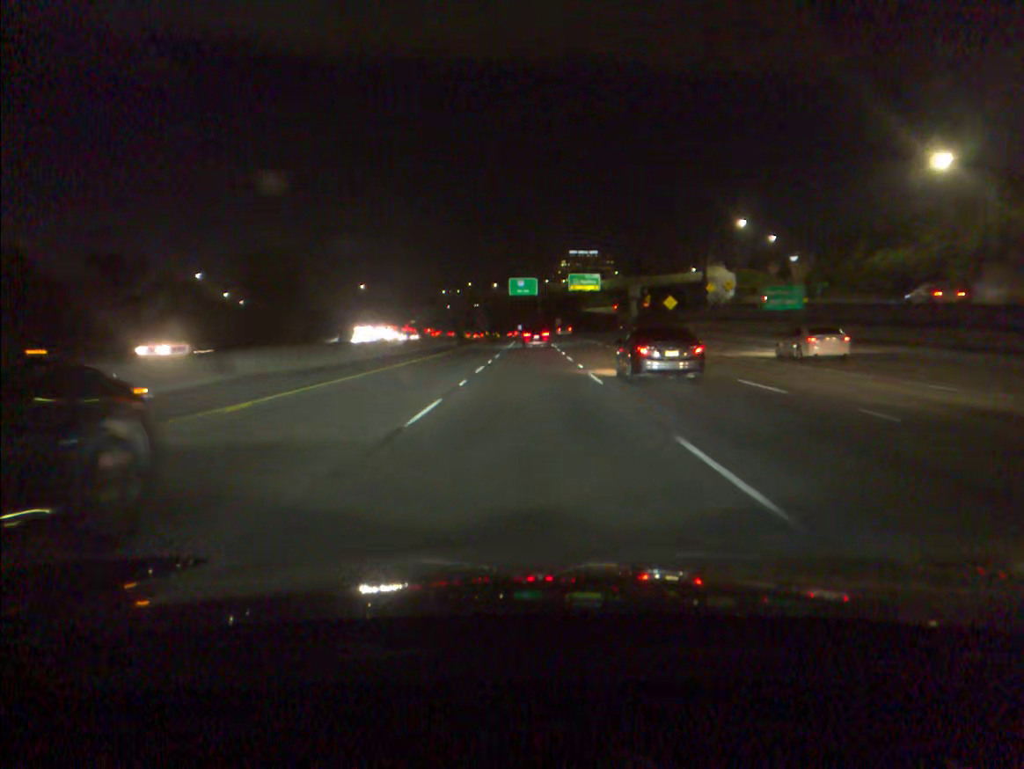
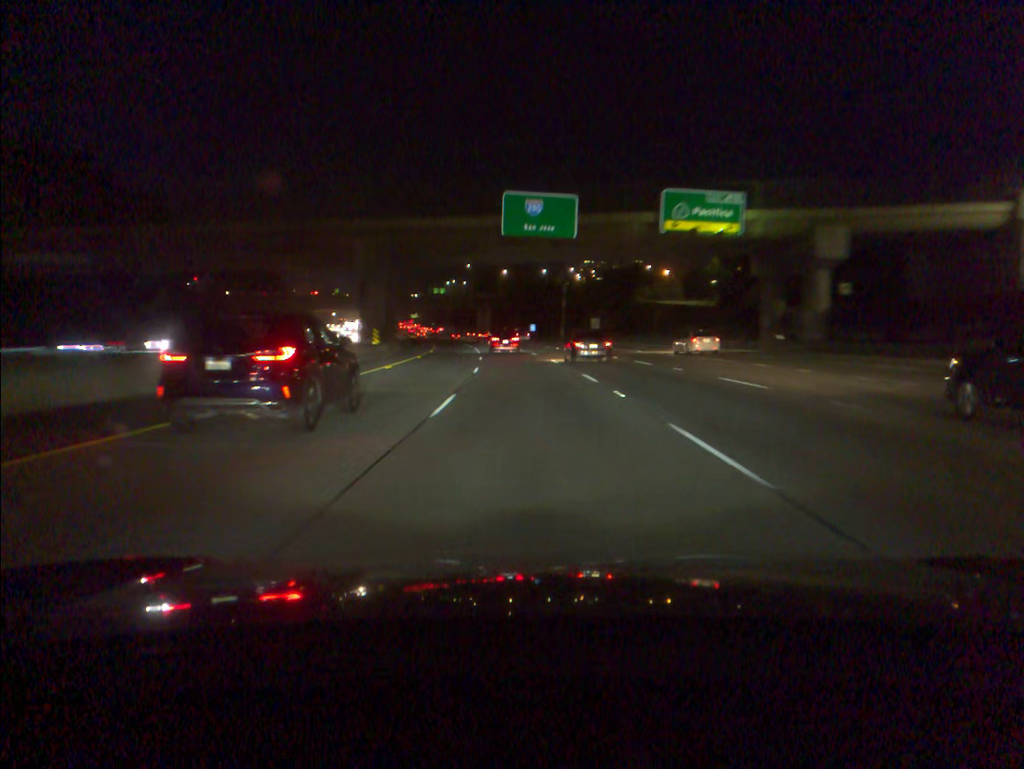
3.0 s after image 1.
(-0.4, +85.8) m; -1°
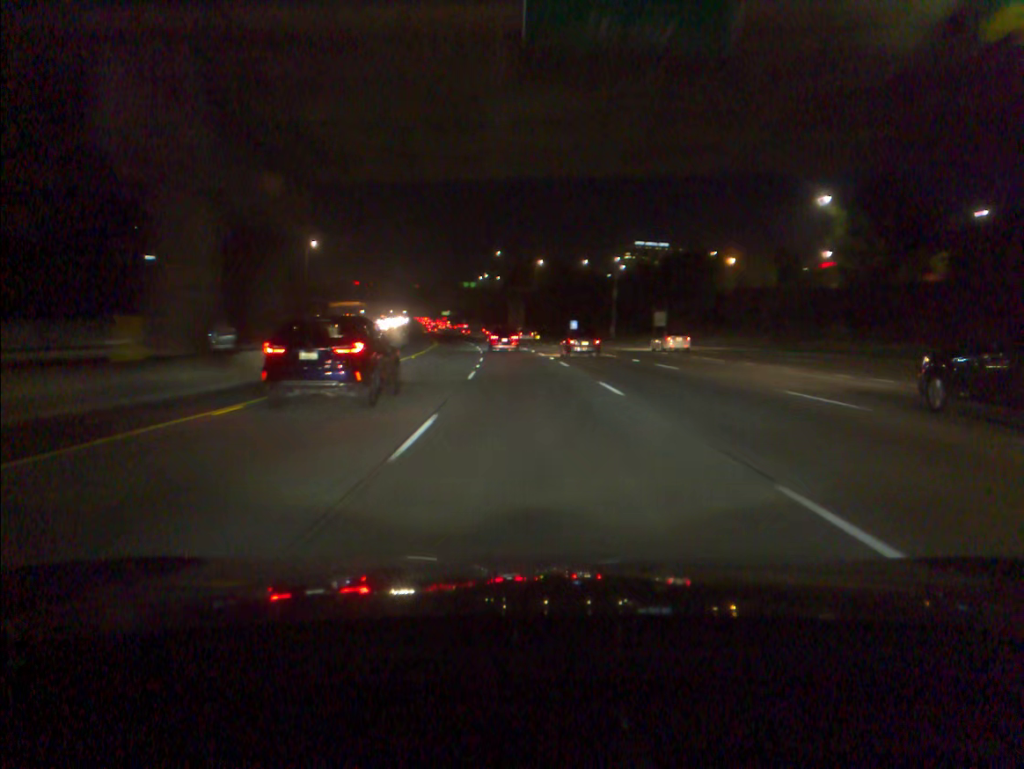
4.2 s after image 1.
(-0.7, +33.9) m; -3°
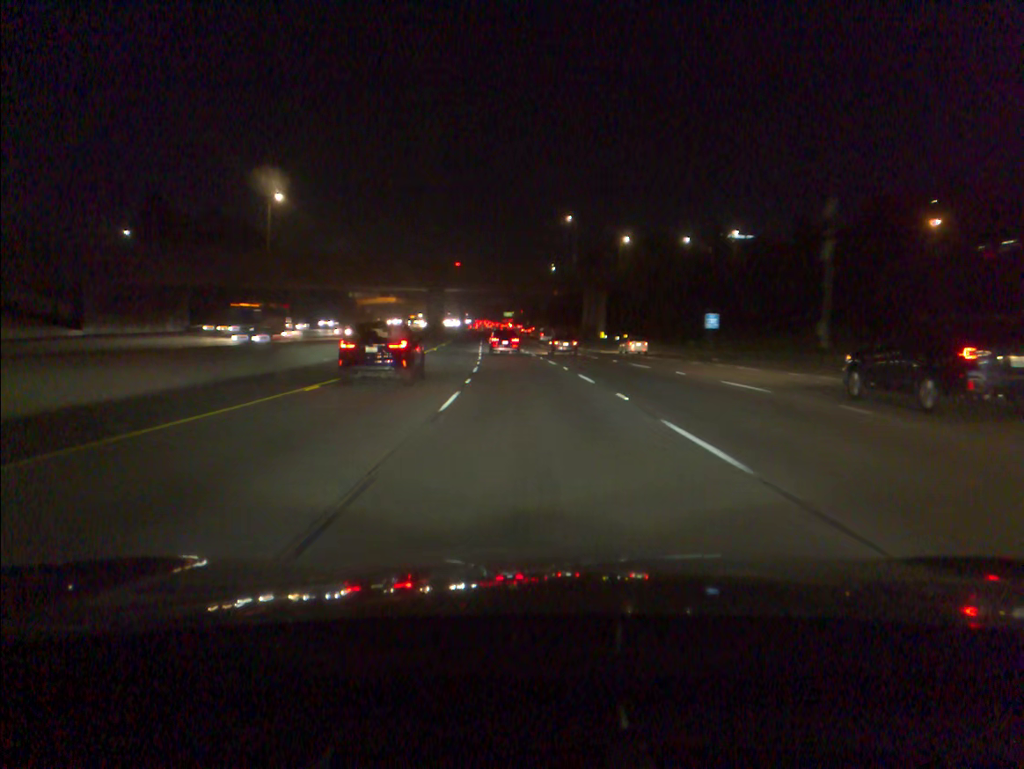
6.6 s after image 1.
(-2.9, +67.4) m; -5°
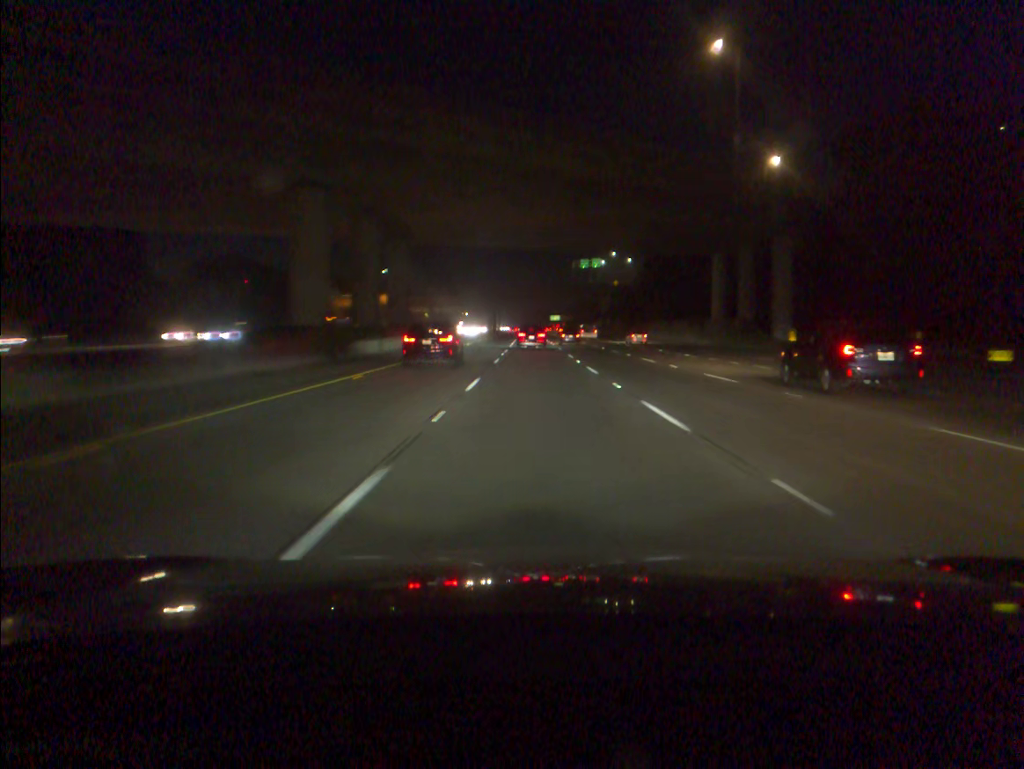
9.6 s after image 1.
(-3.6, +83.9) m; -3°
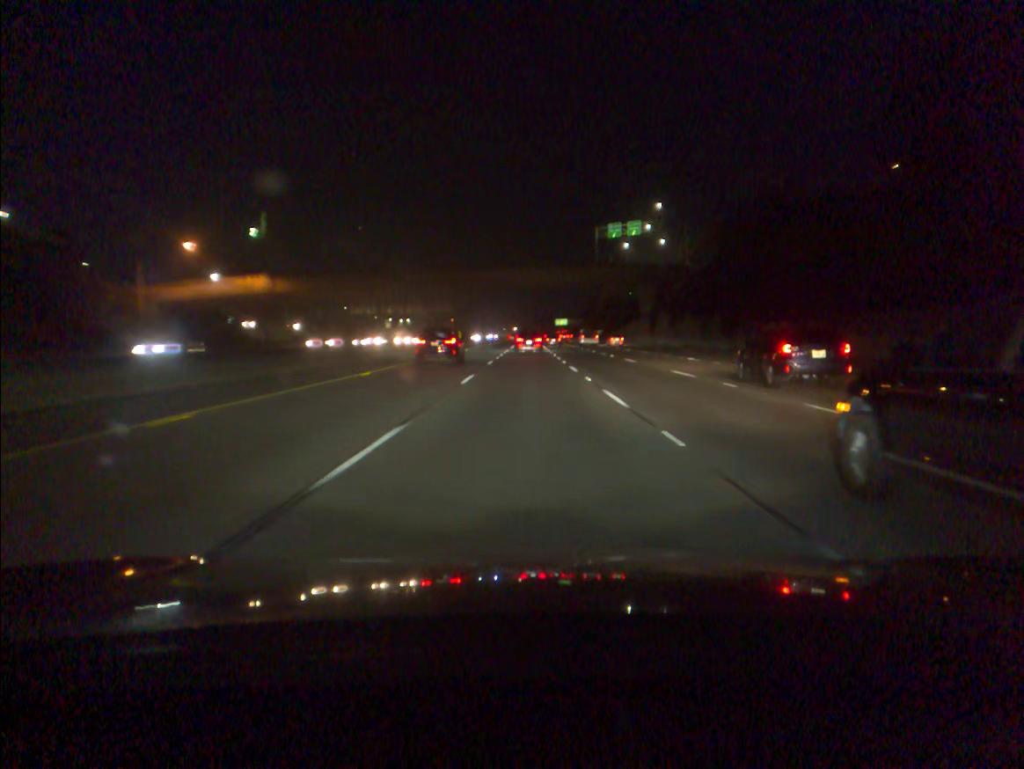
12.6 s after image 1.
(+0.3, +83.9) m; 0°
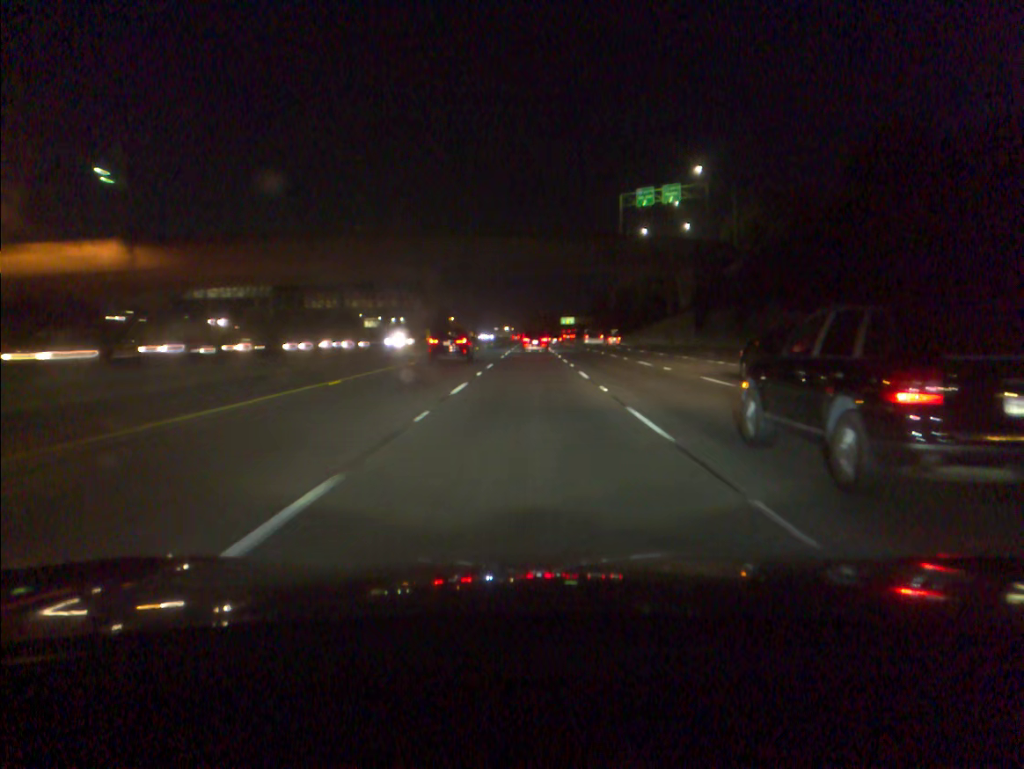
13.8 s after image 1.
(-0.1, +33.7) m; 0°
